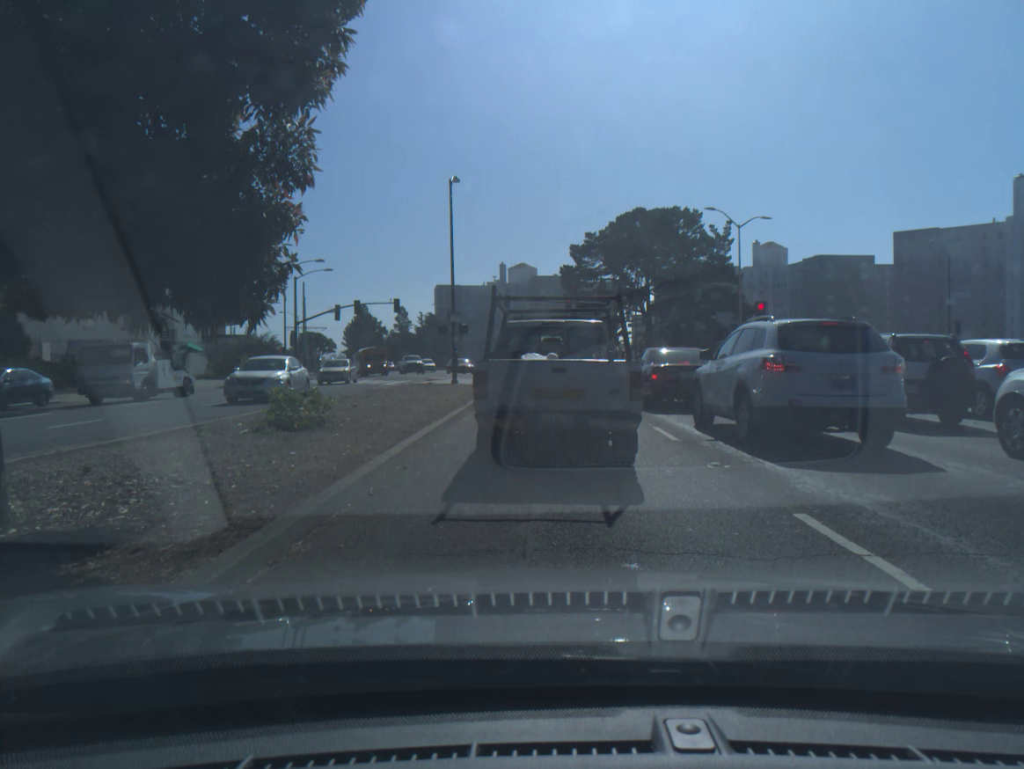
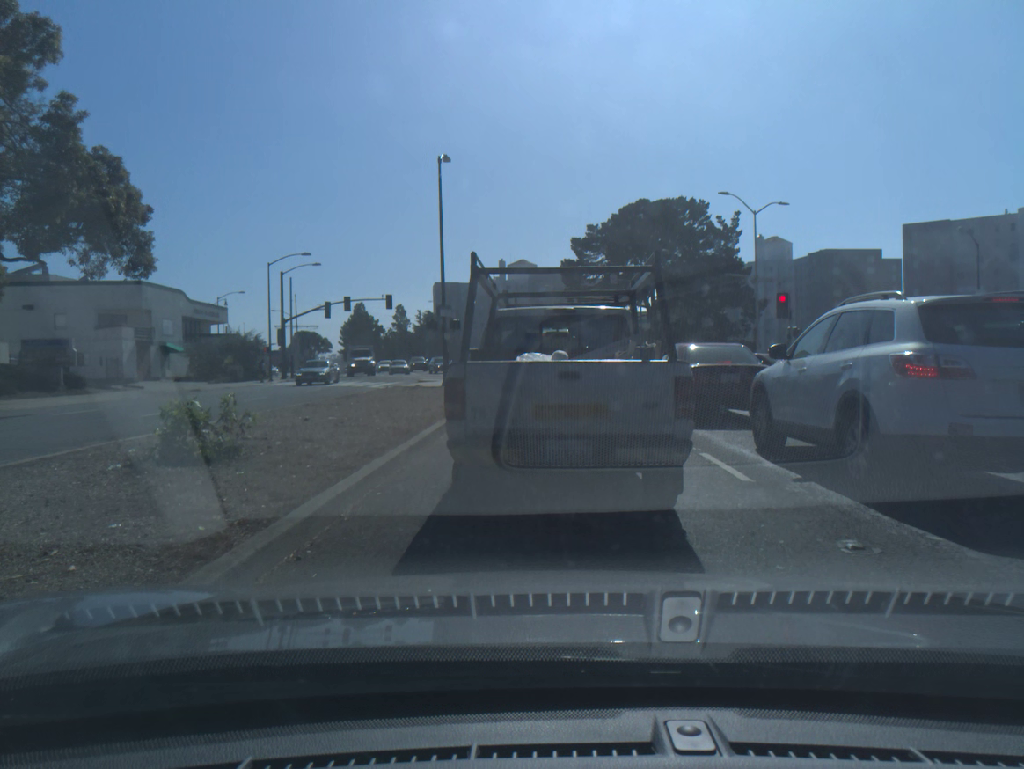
(0.0, +3.8) m; 0°
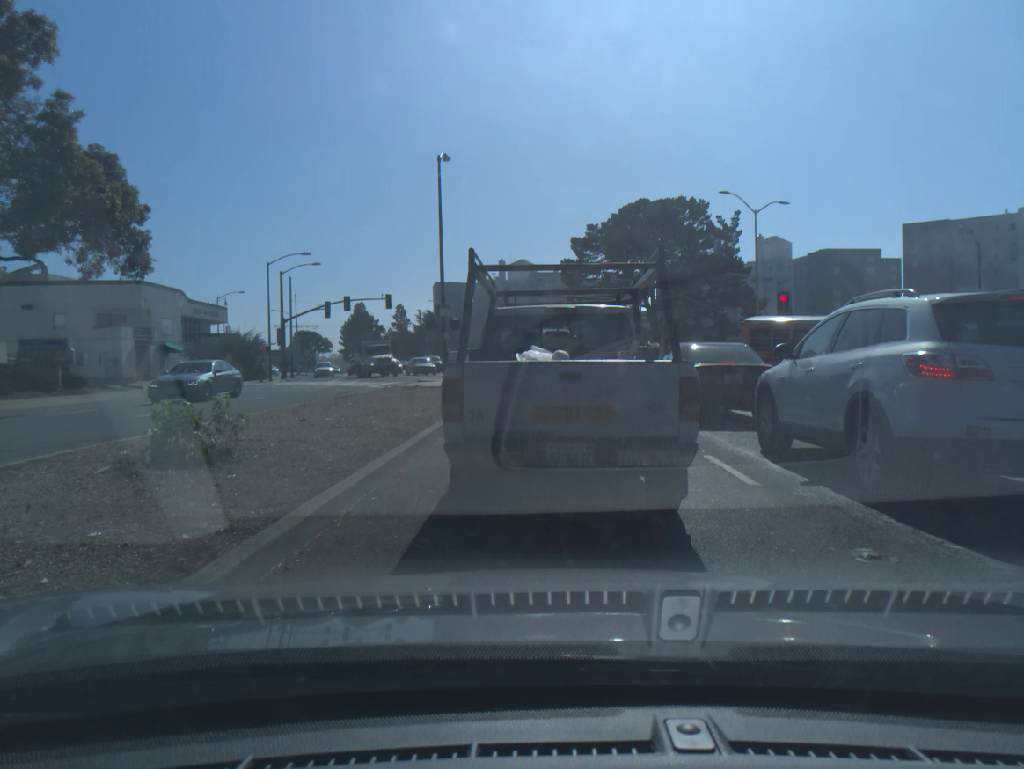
(0.0, +0.3) m; 0°
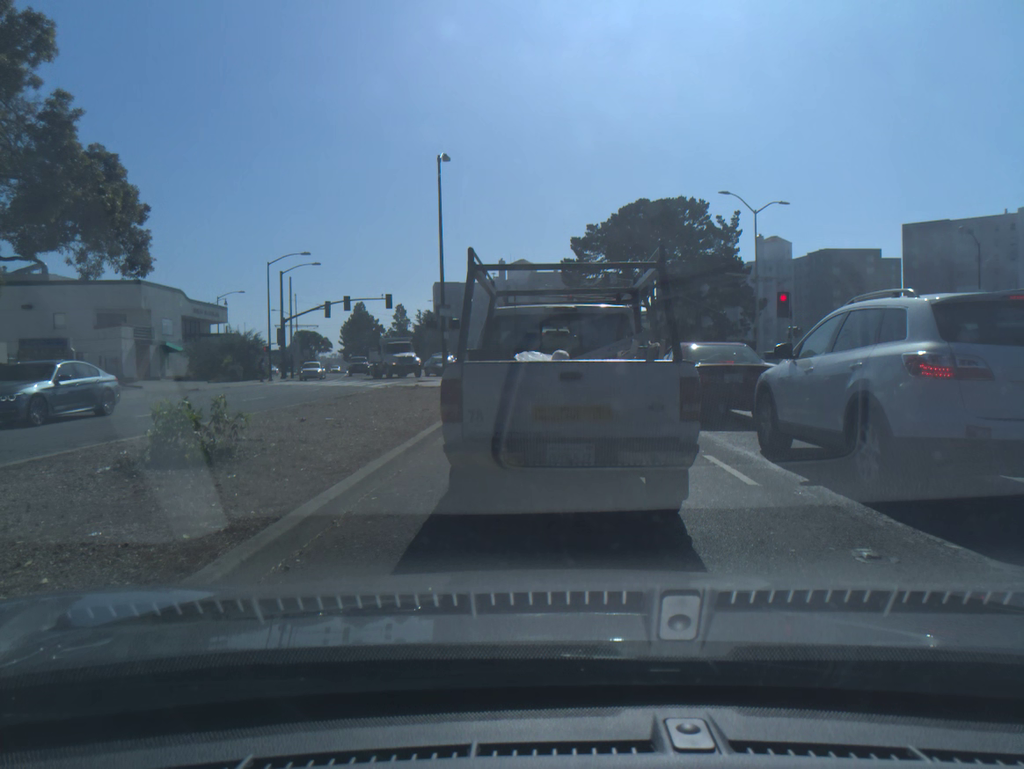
(0.0, 0.0) m; 0°
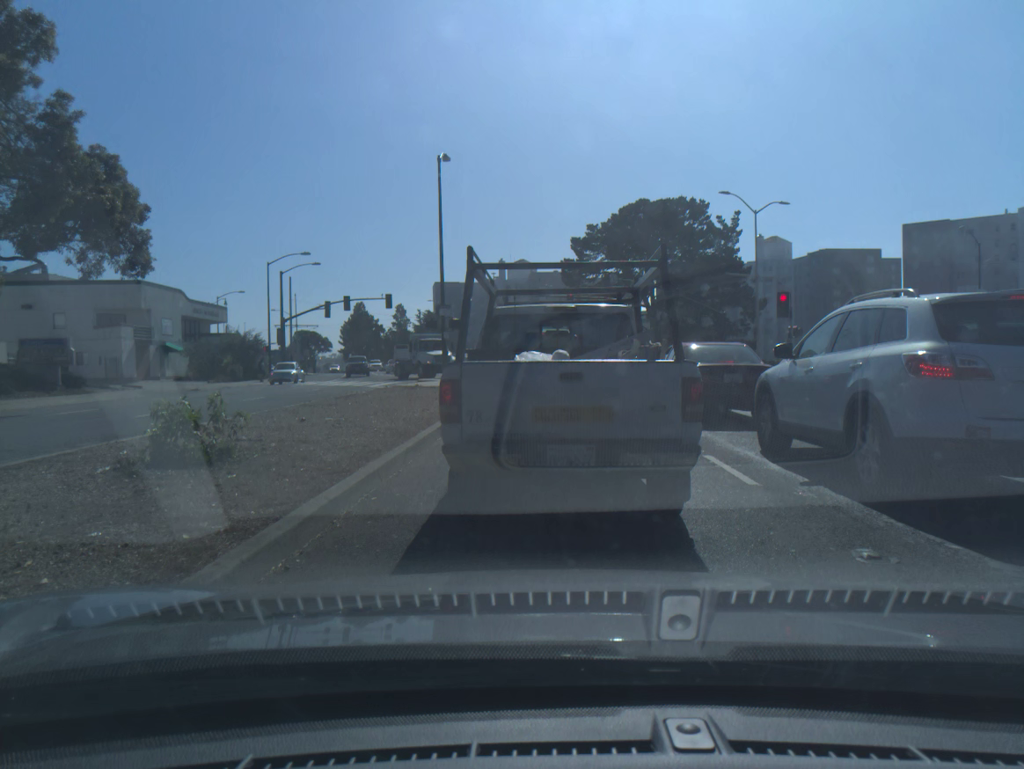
(0.0, 0.0) m; 0°
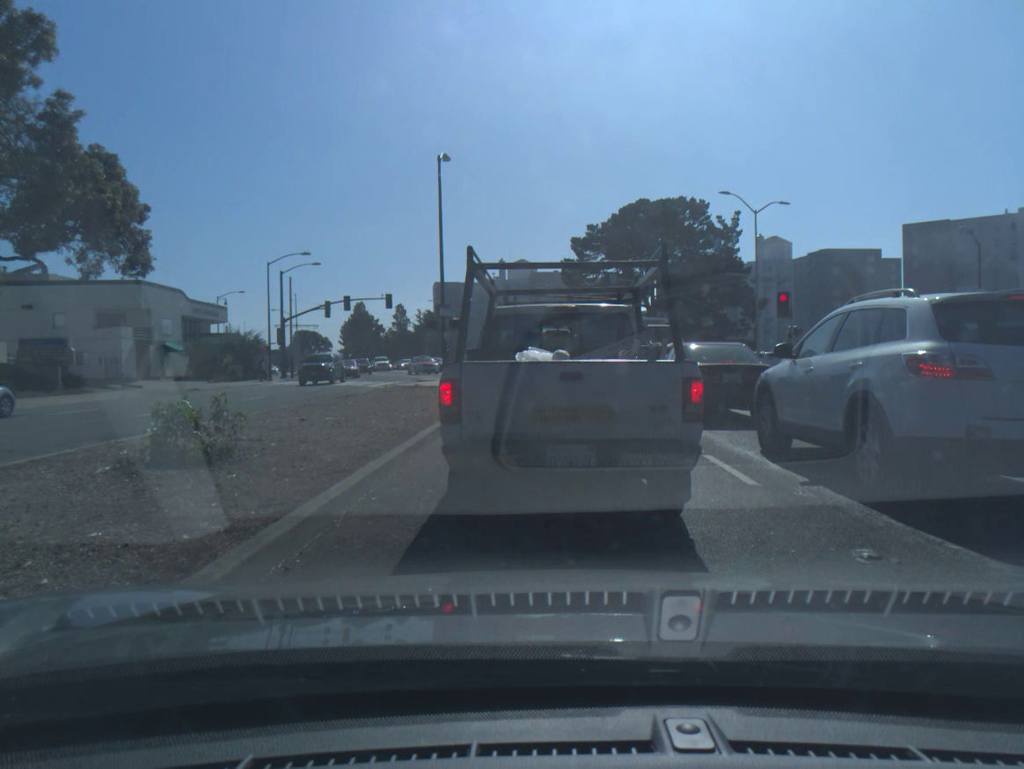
(0.0, 0.0) m; 0°
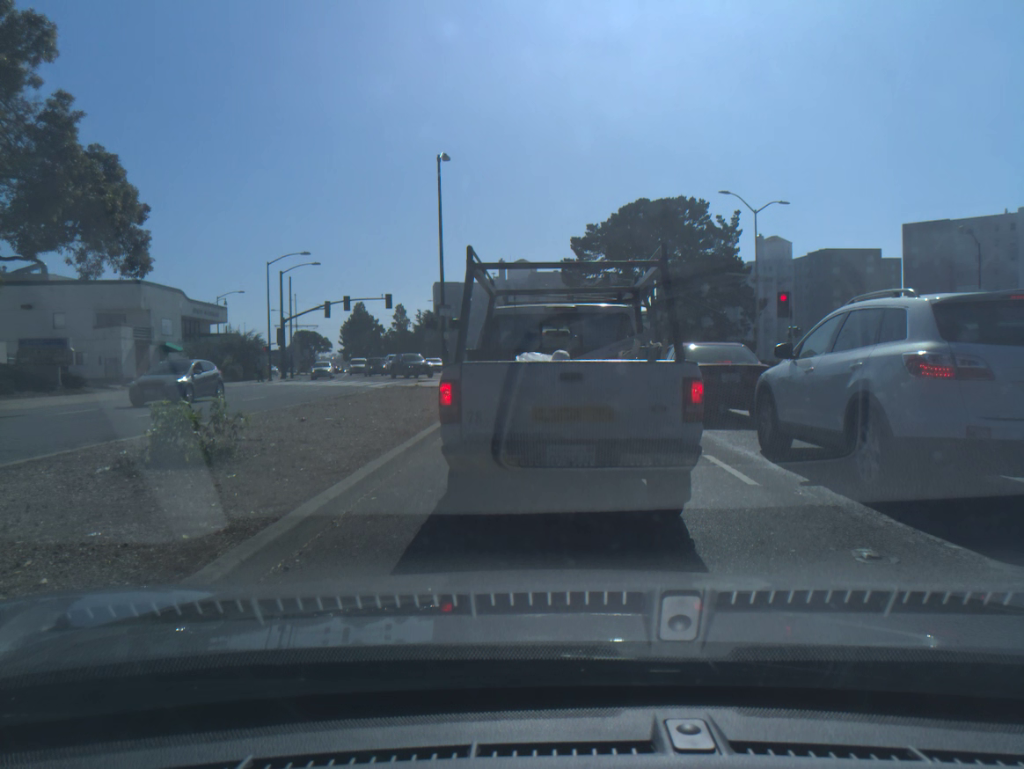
(0.0, 0.0) m; 0°
